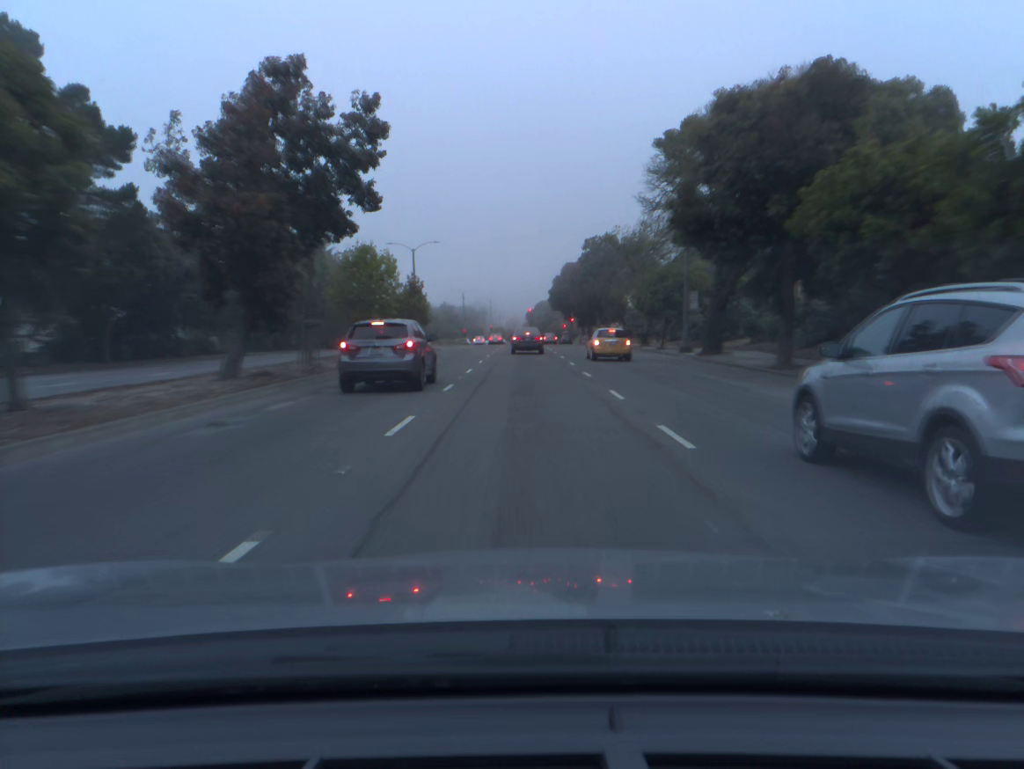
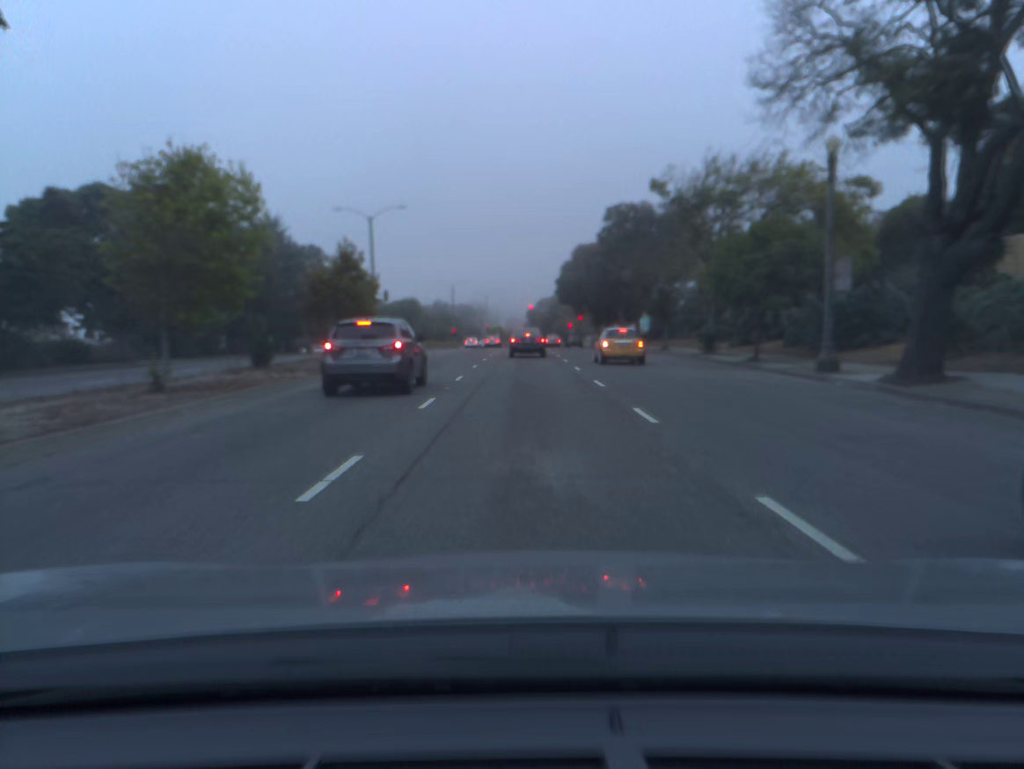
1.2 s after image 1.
(0.0, +18.7) m; 0°
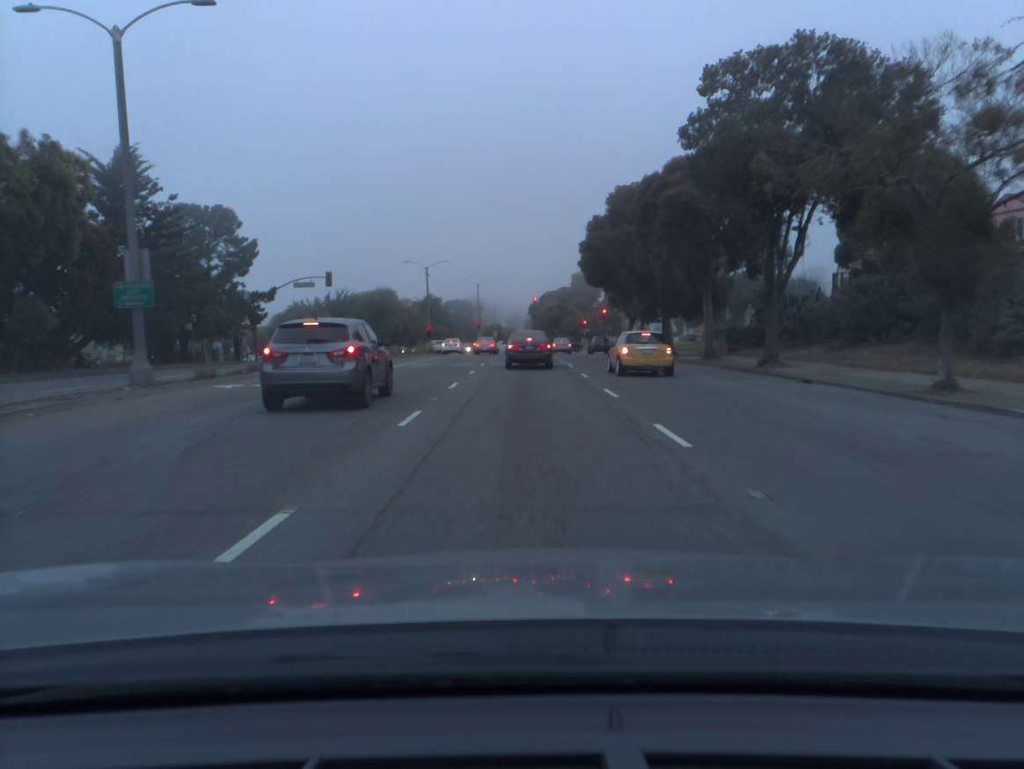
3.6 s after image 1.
(-0.1, +32.1) m; 0°
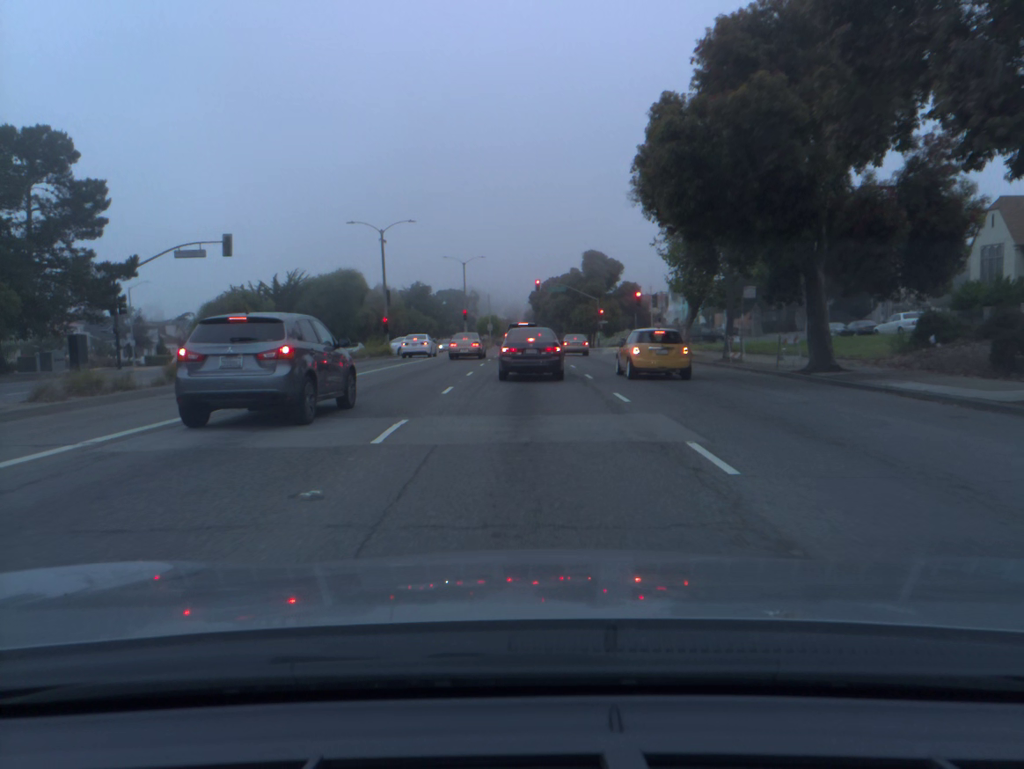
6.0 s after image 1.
(0.0, +23.8) m; 0°
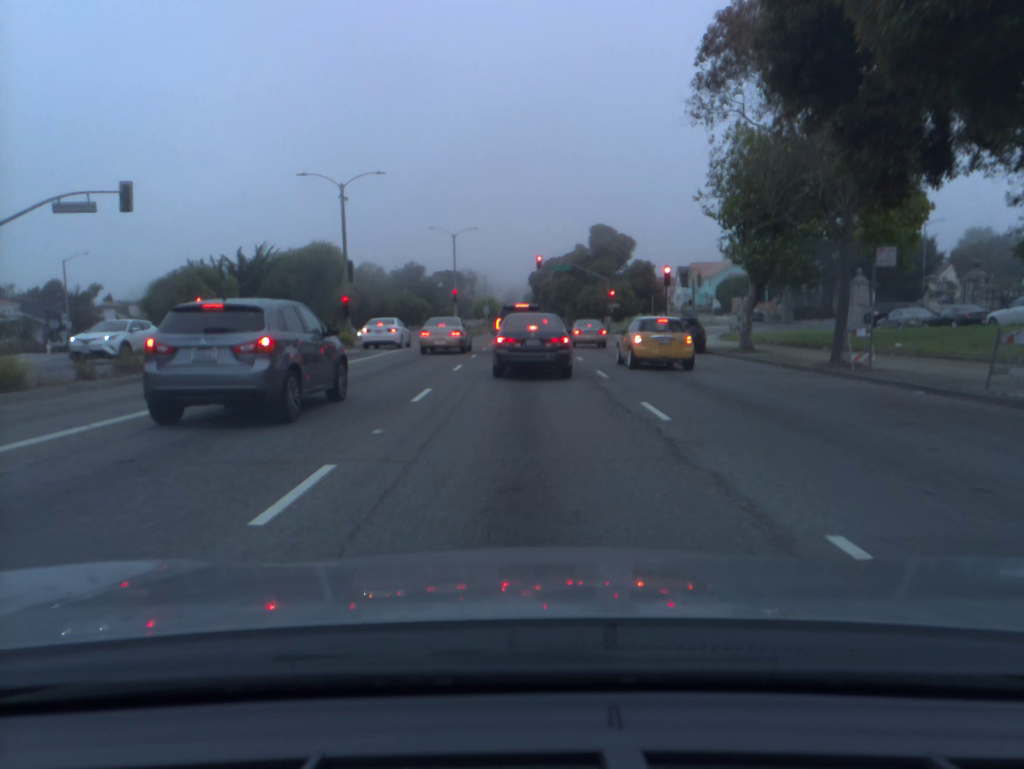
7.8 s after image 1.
(0.0, +12.0) m; -1°
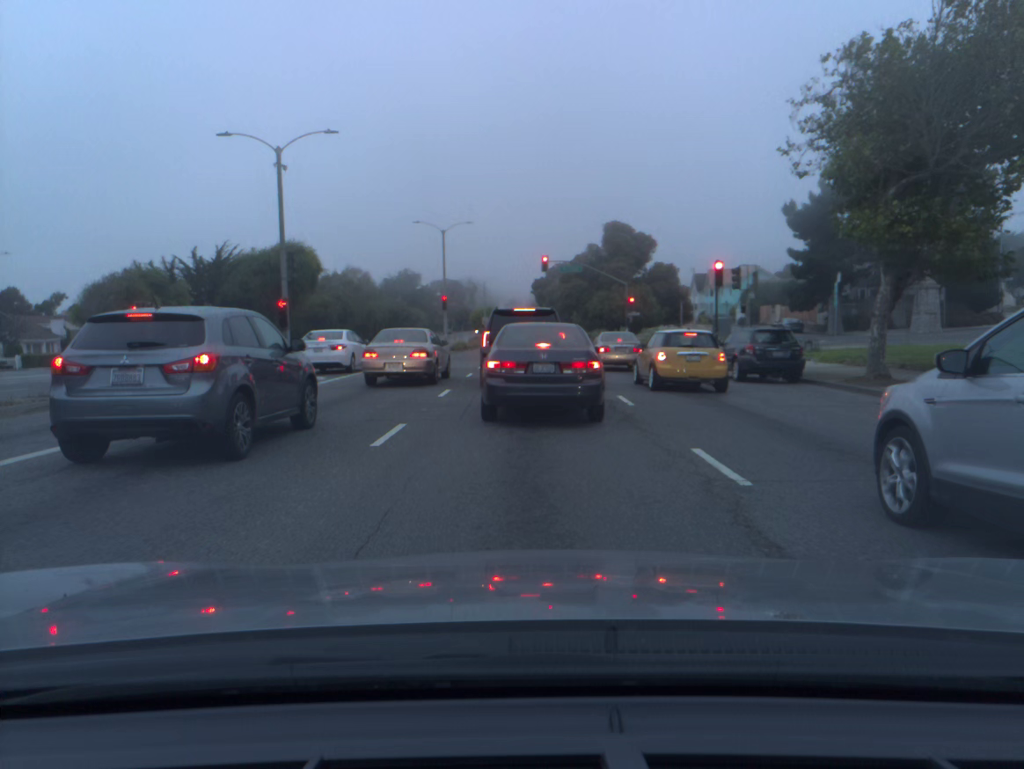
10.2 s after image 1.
(+0.1, +10.9) m; 0°
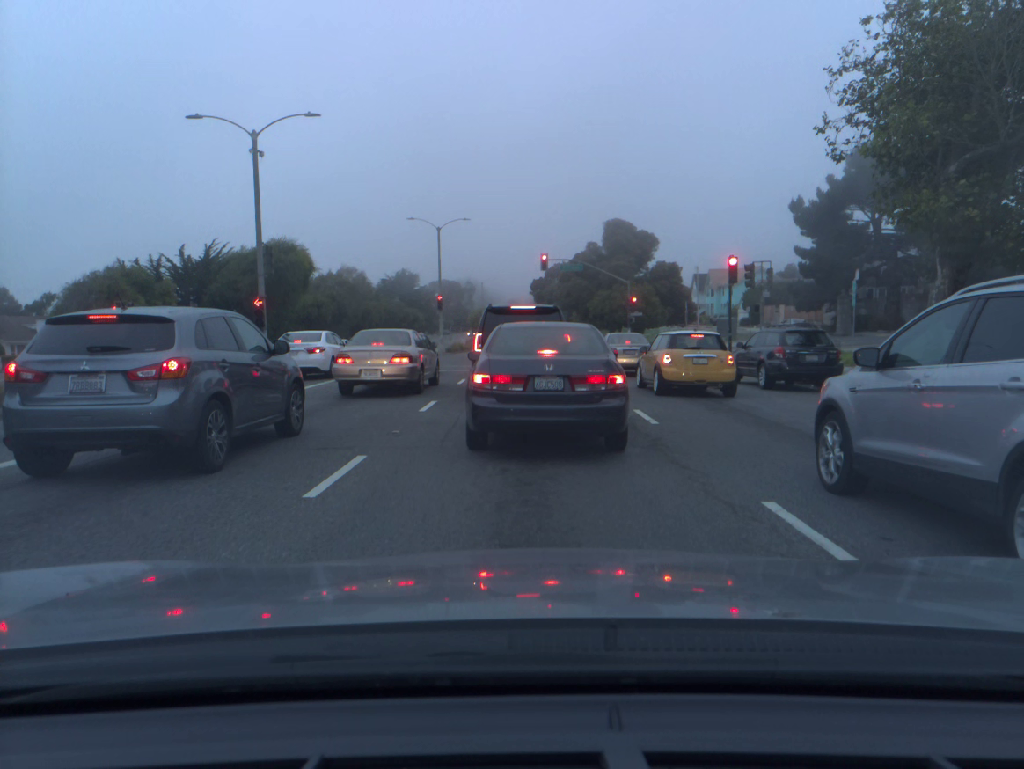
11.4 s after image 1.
(0.0, +2.8) m; +1°
